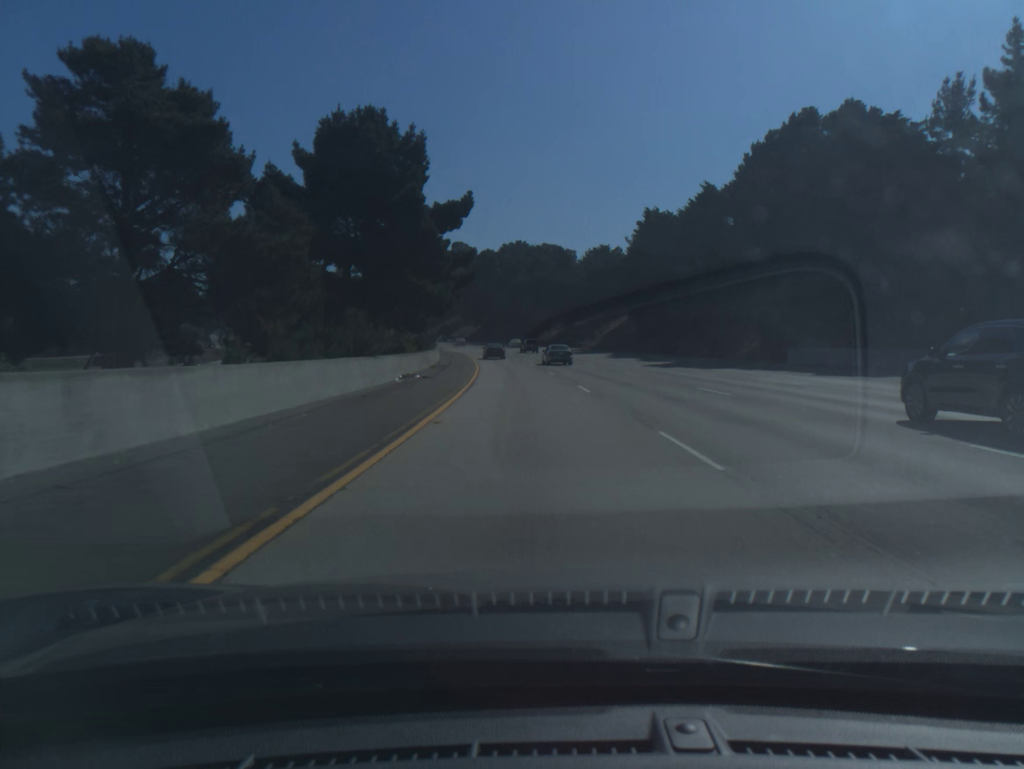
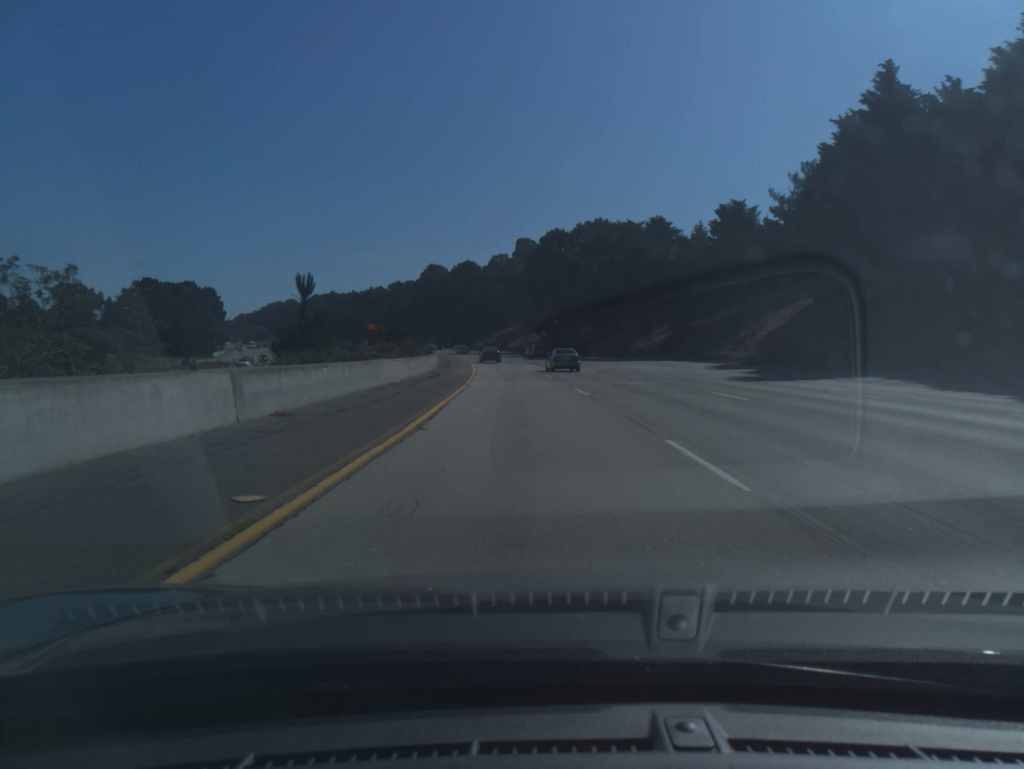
(-2.6, +59.2) m; -5°
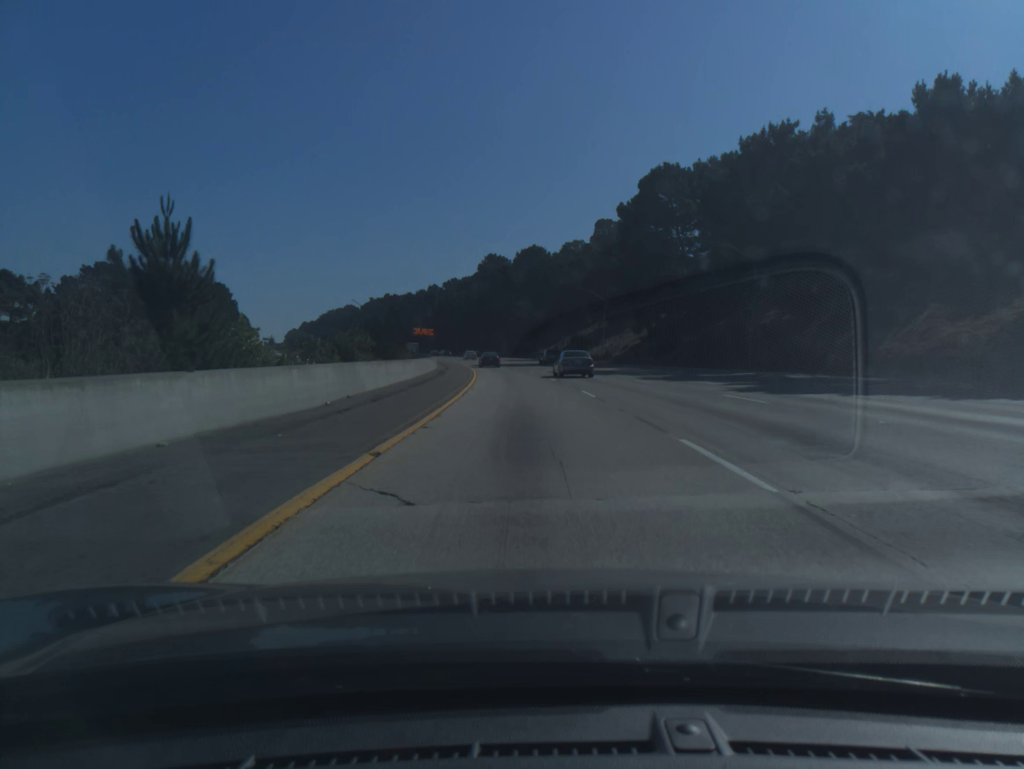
(-2.8, +58.8) m; -5°
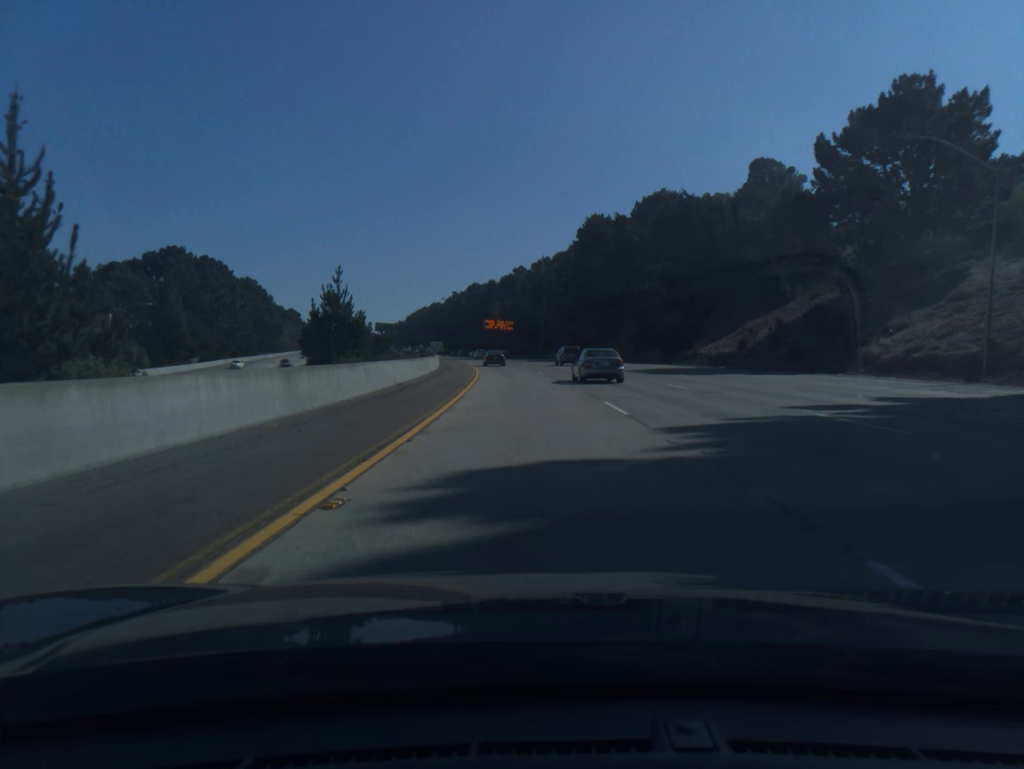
(-4.9, +78.4) m; -7°
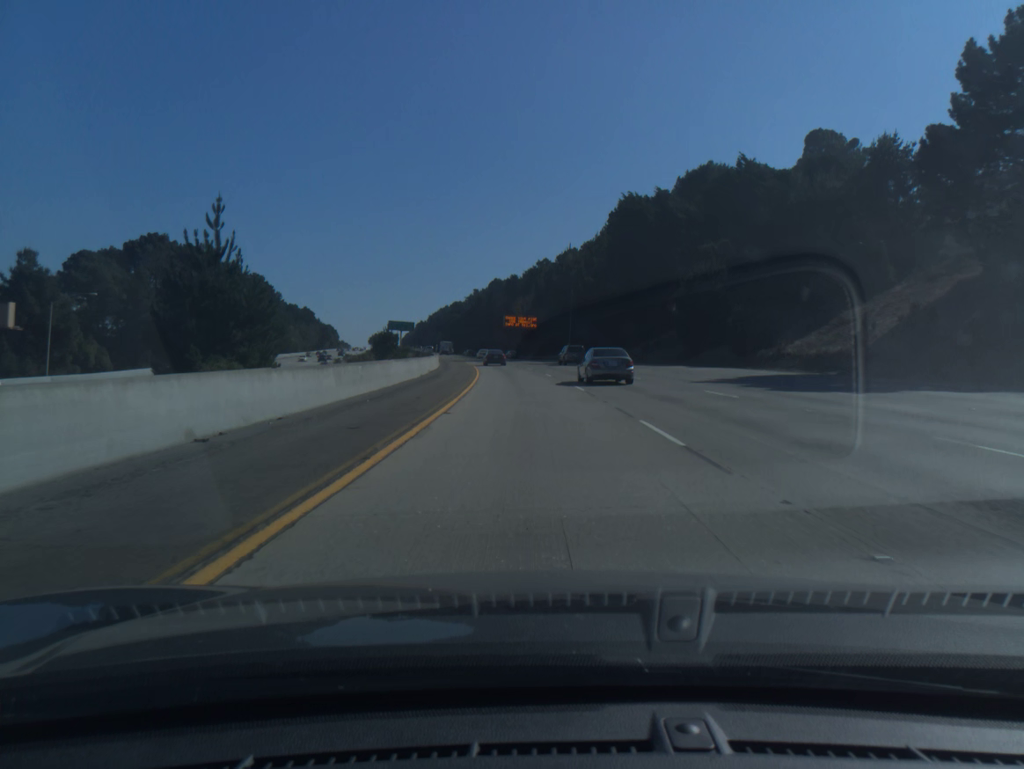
(-0.3, +19.6) m; -2°
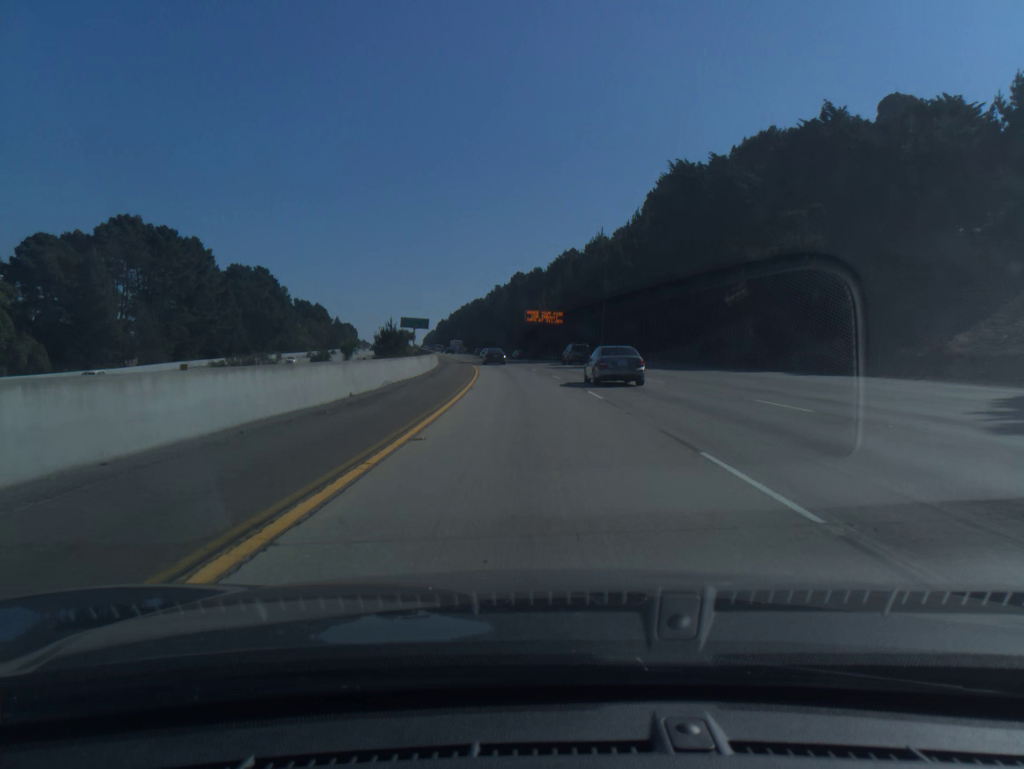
(-0.3, +19.5) m; -2°
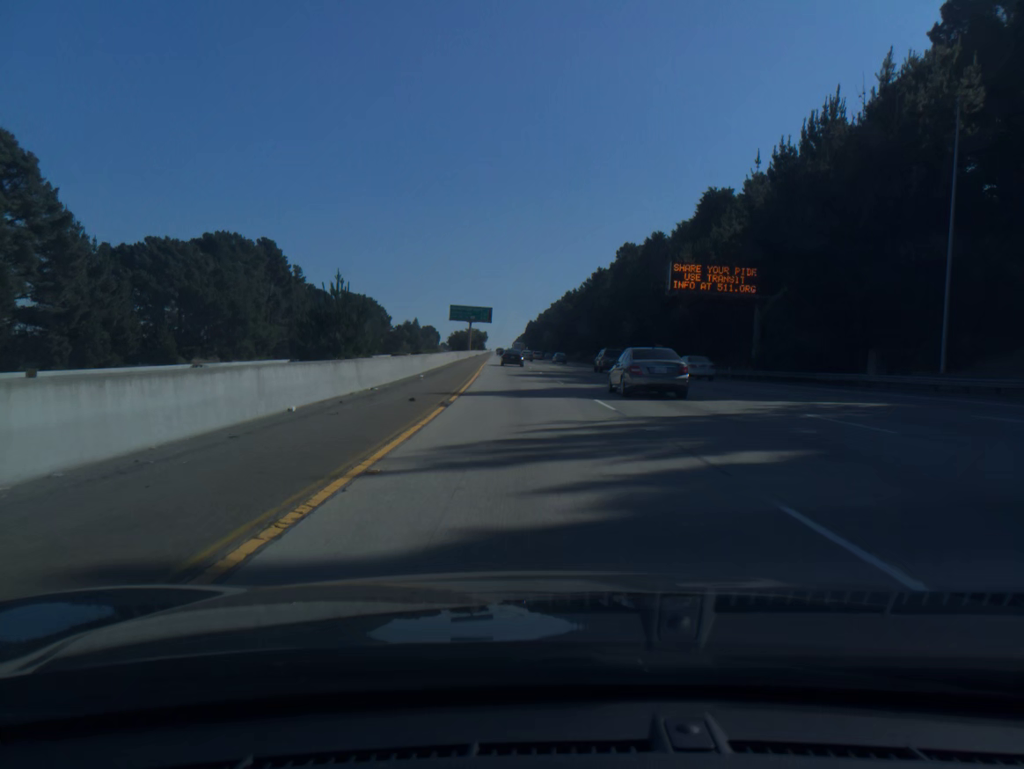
(-4.6, +75.8) m; -7°
